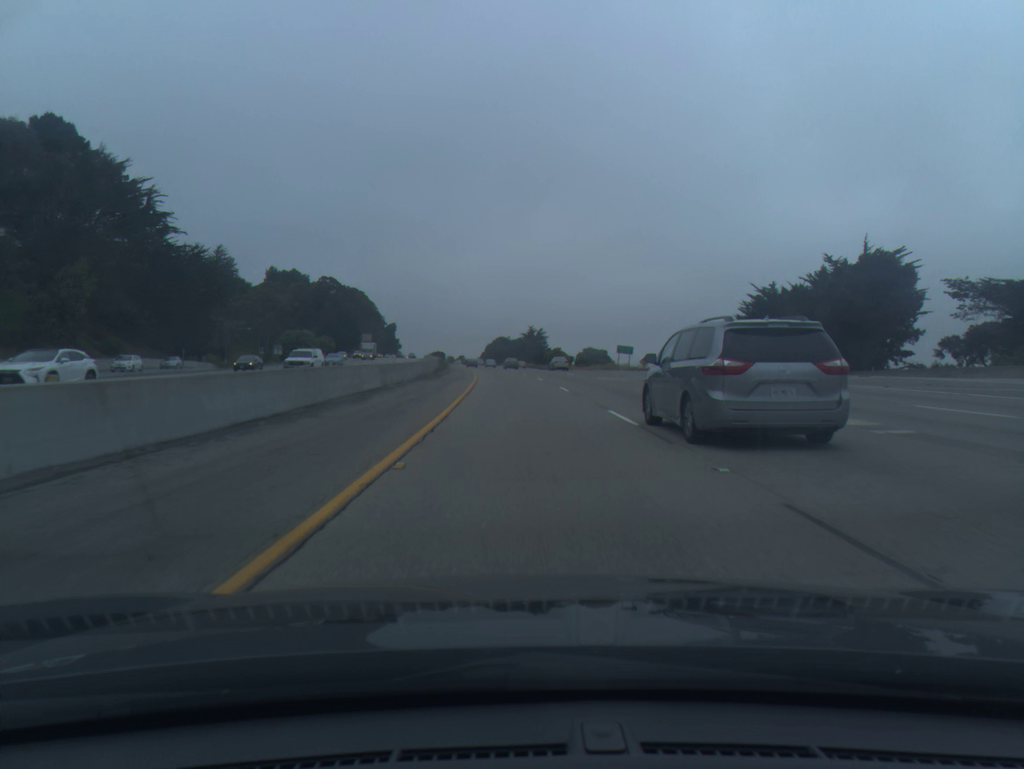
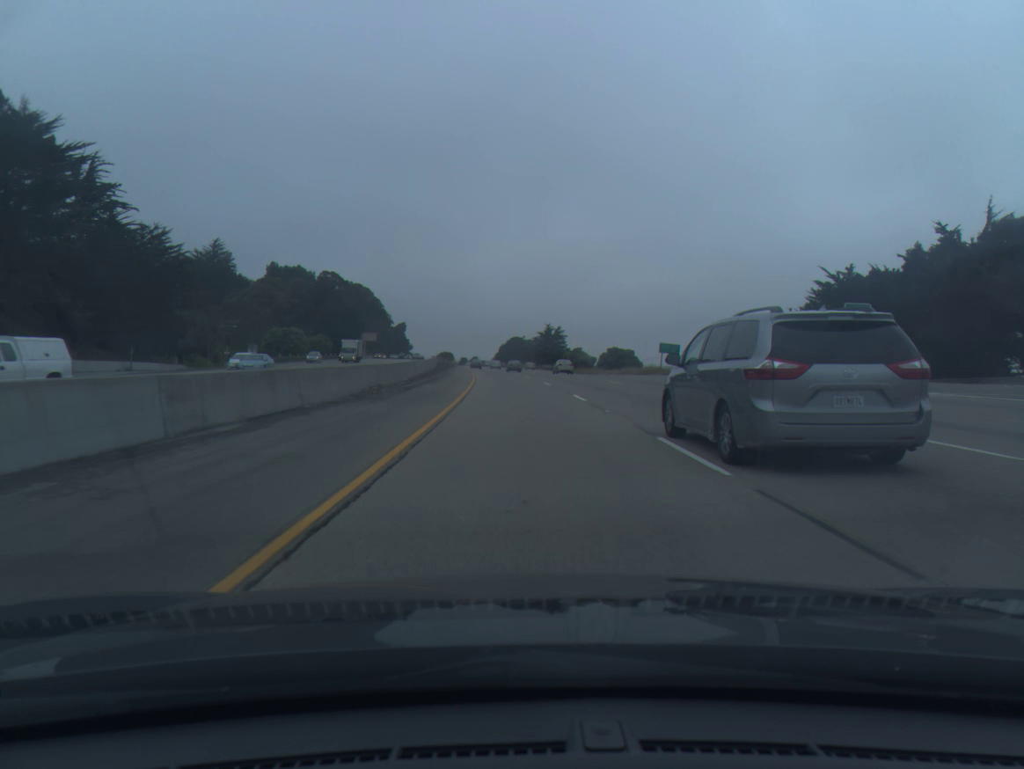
(-0.2, +20.4) m; -1°
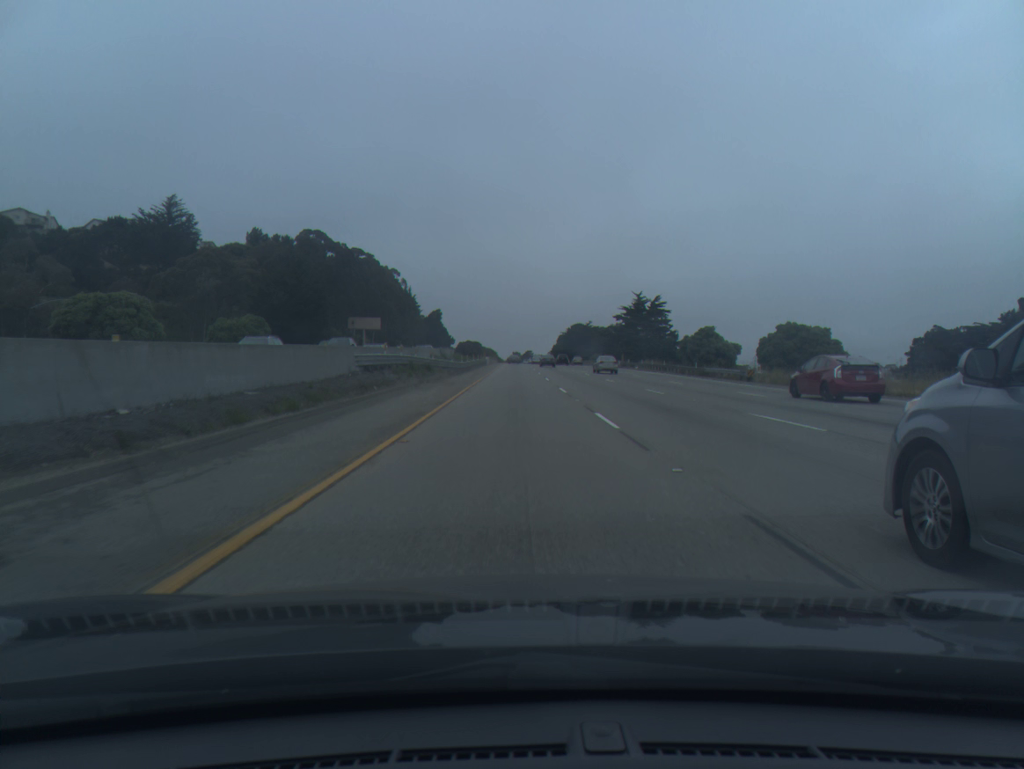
(-3.2, +81.7) m; -4°
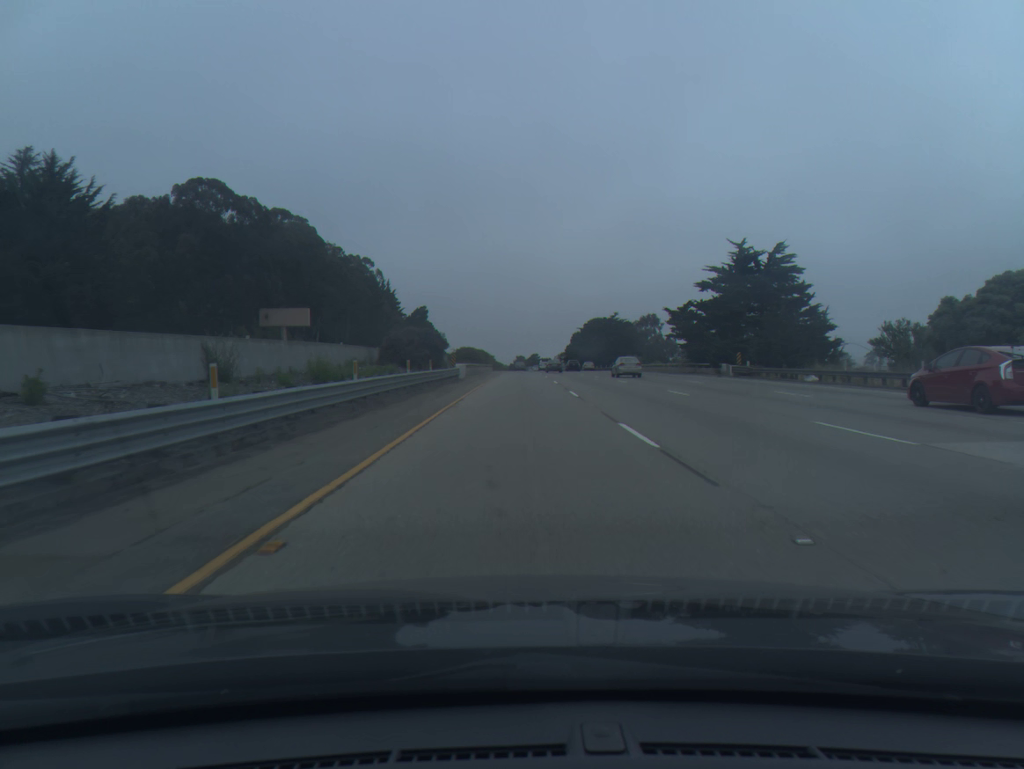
(-0.4, +61.7) m; 0°
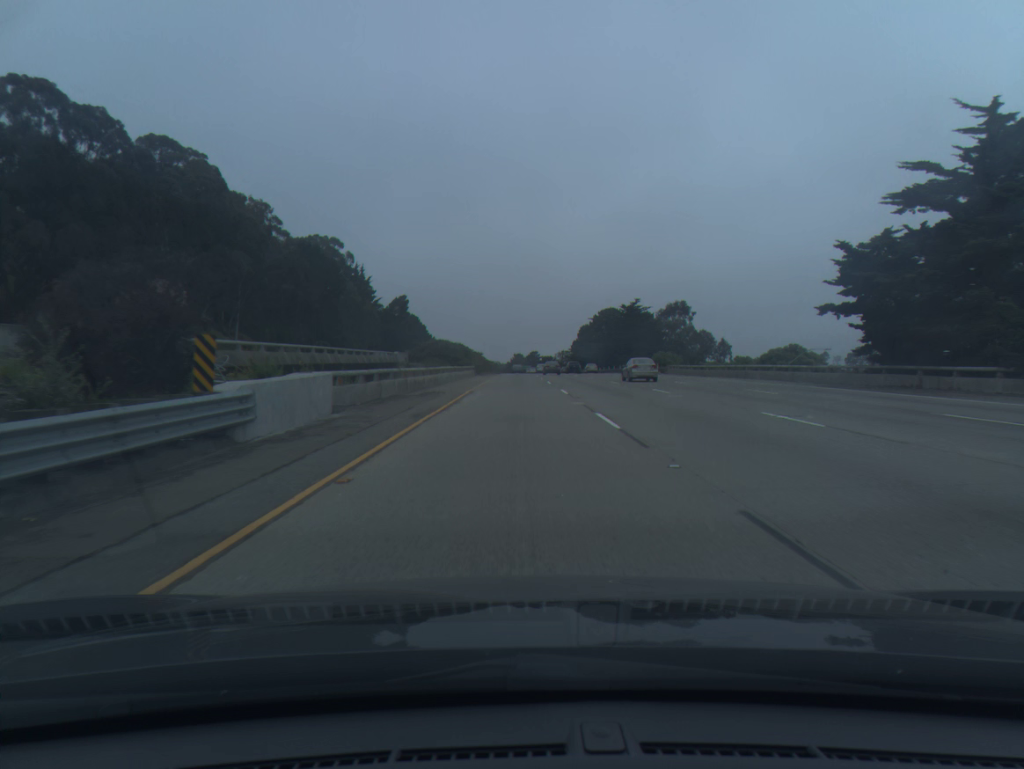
(+0.2, +41.0) m; 0°
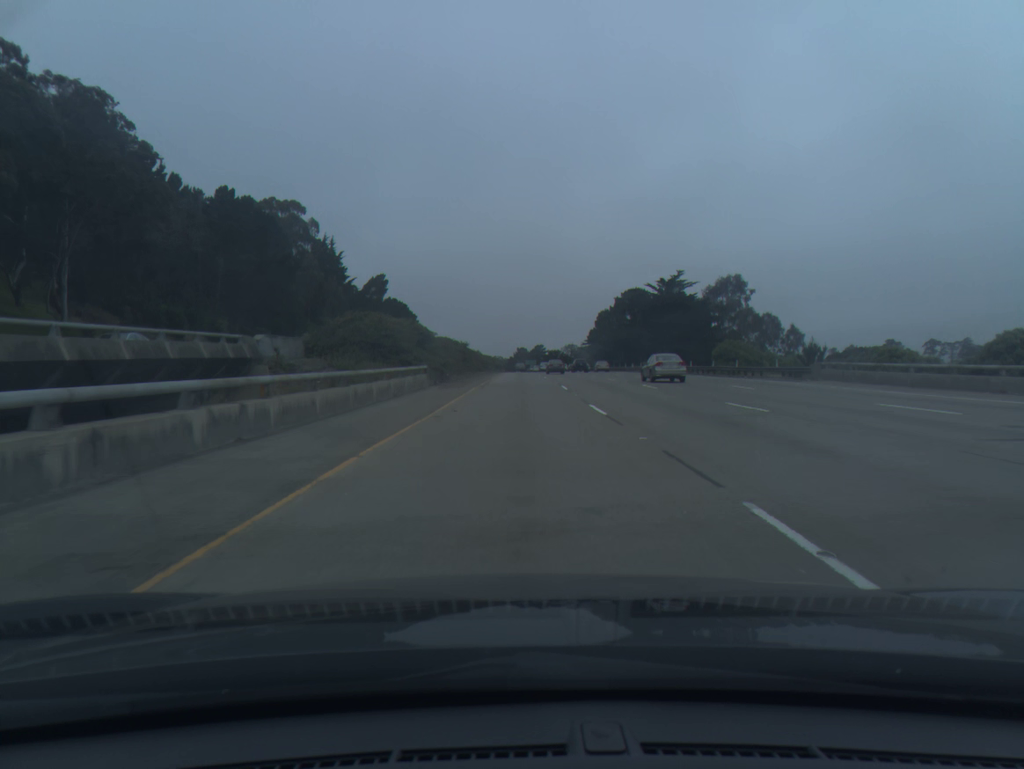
(-0.2, +41.0) m; 0°
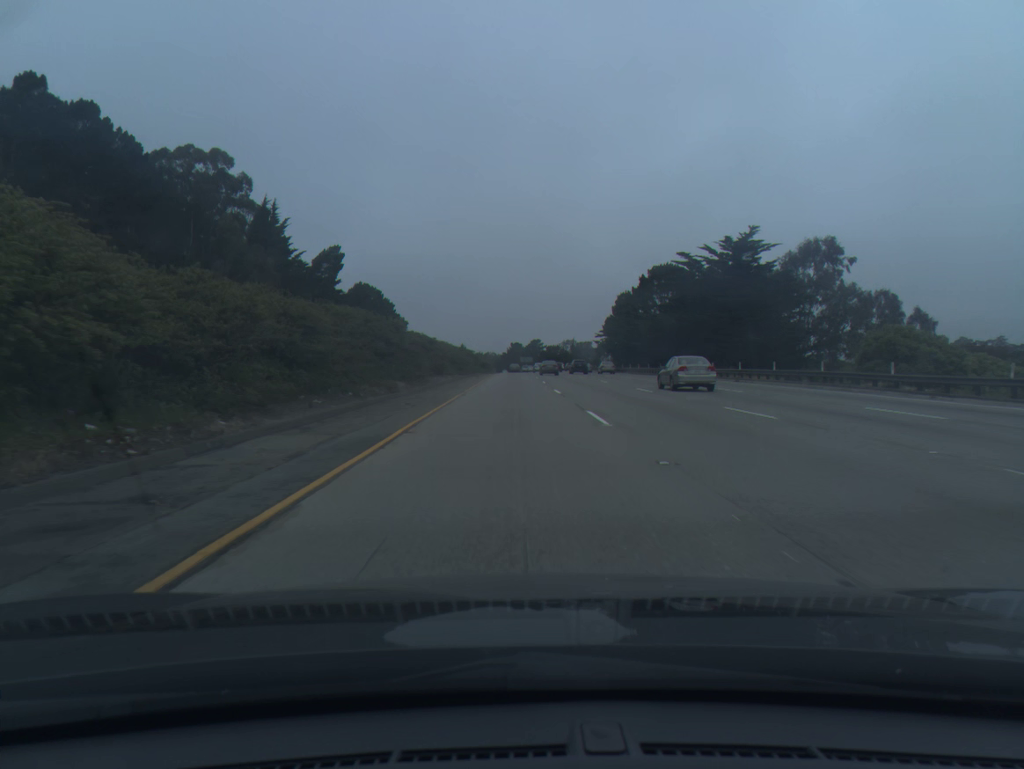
(+0.1, +41.1) m; 0°
